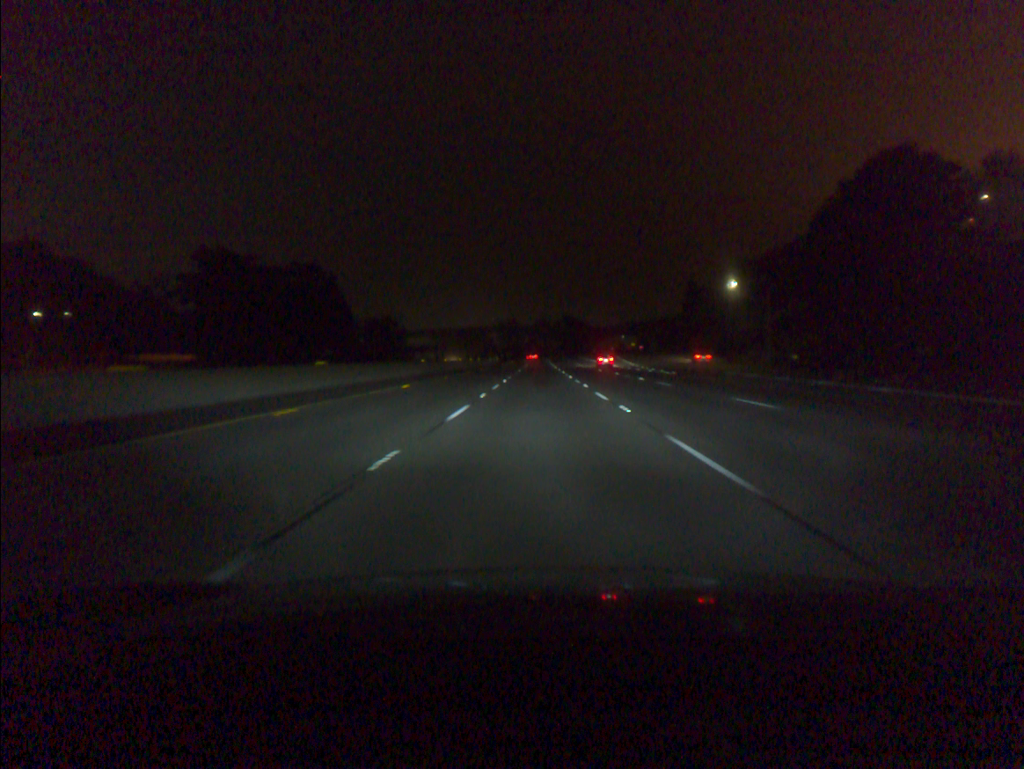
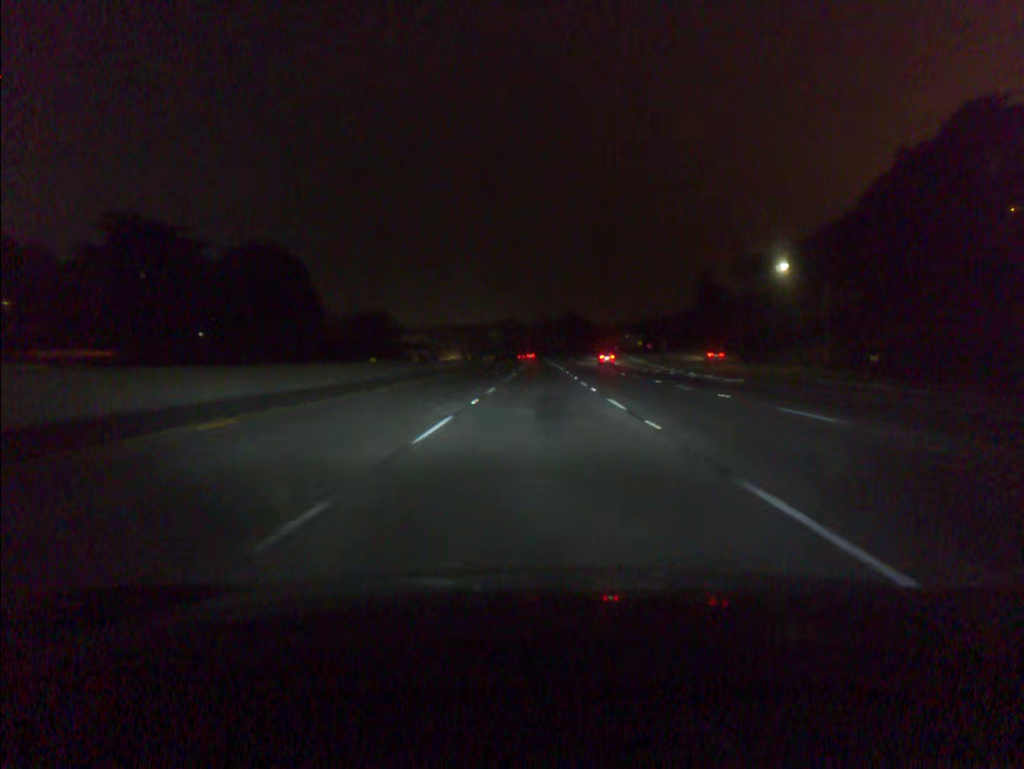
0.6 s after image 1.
(0.0, +18.7) m; 0°
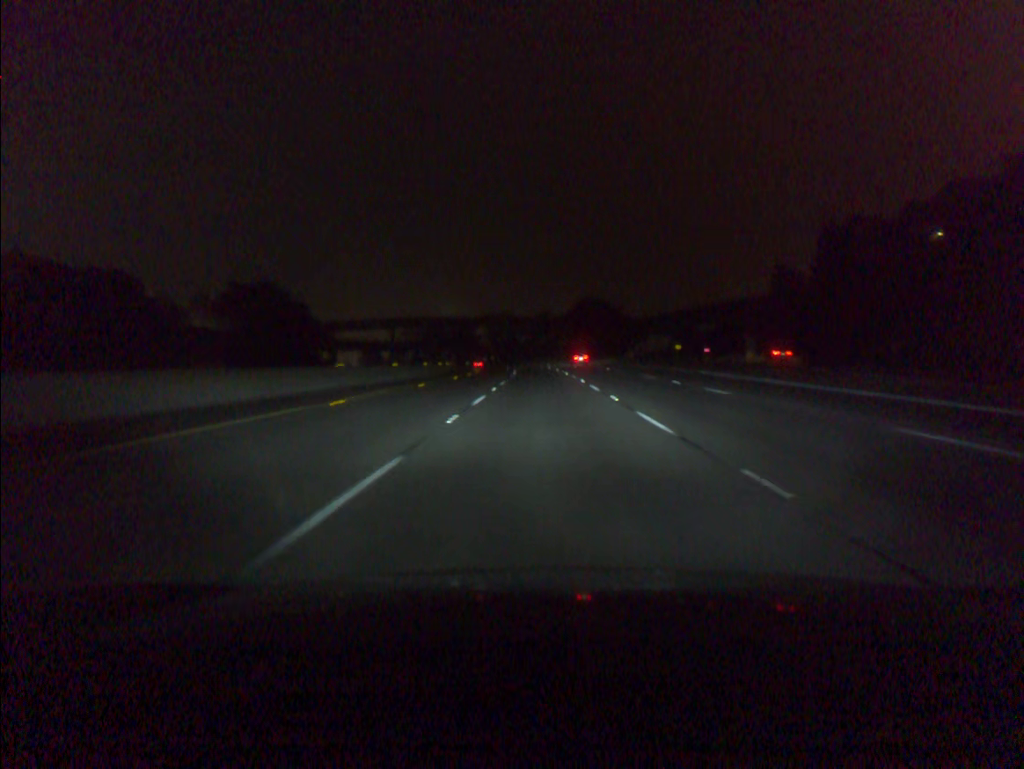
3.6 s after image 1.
(+0.1, +93.7) m; 0°
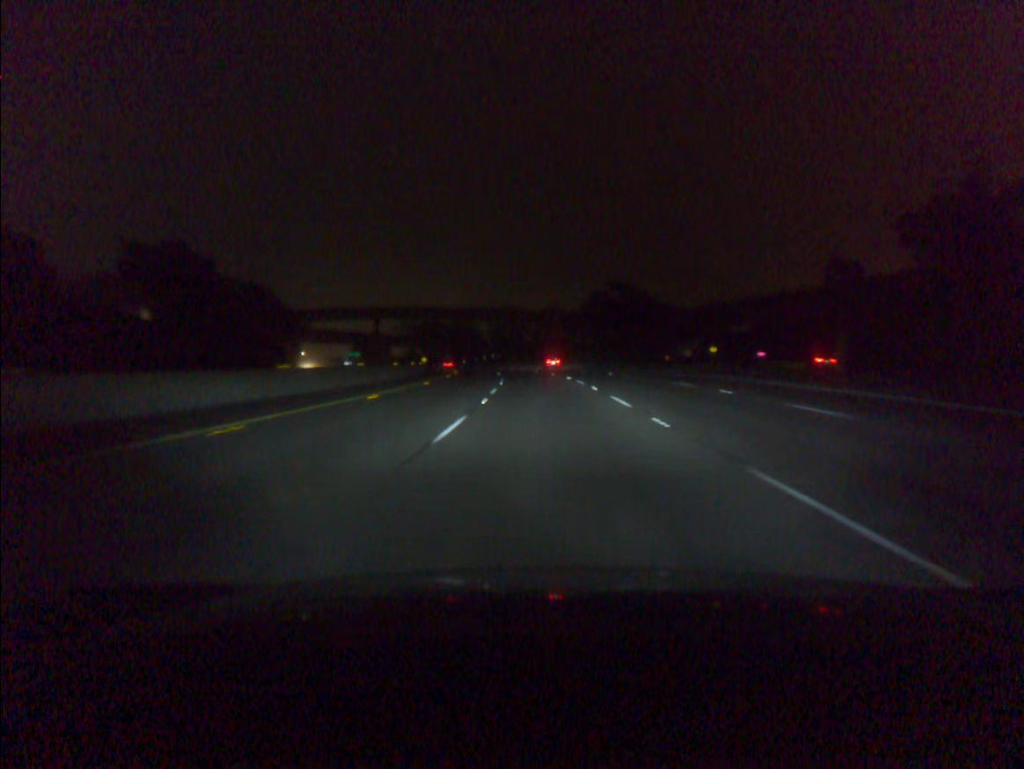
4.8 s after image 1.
(-0.1, +37.4) m; -1°
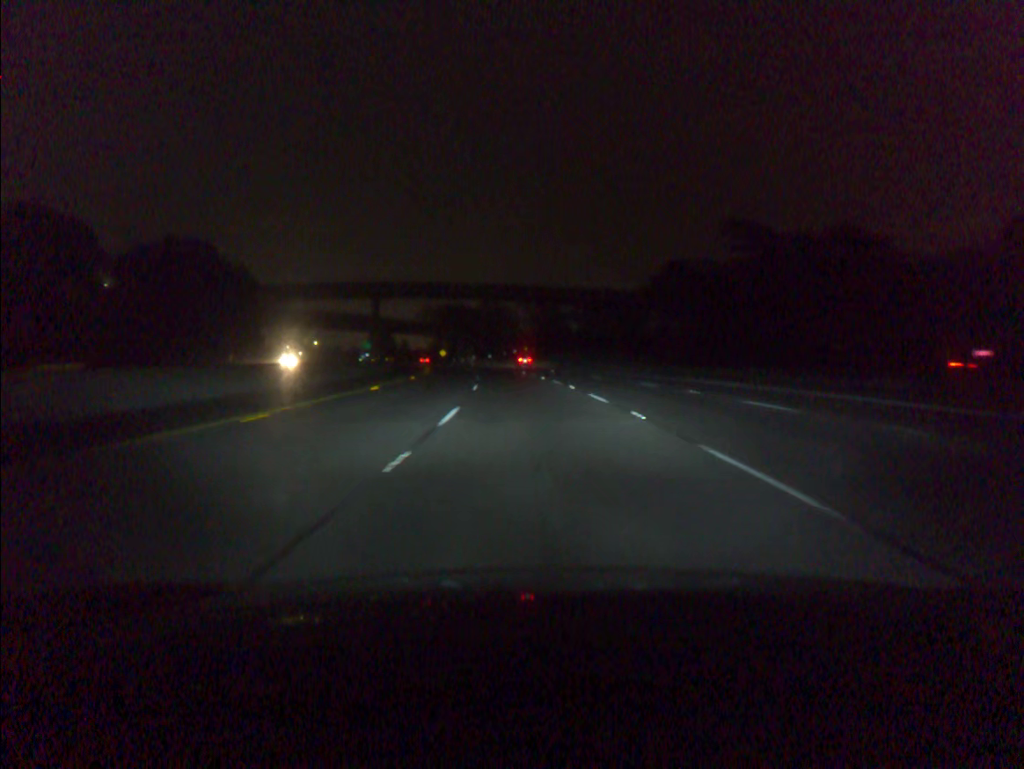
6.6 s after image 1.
(-1.1, +56.1) m; -3°
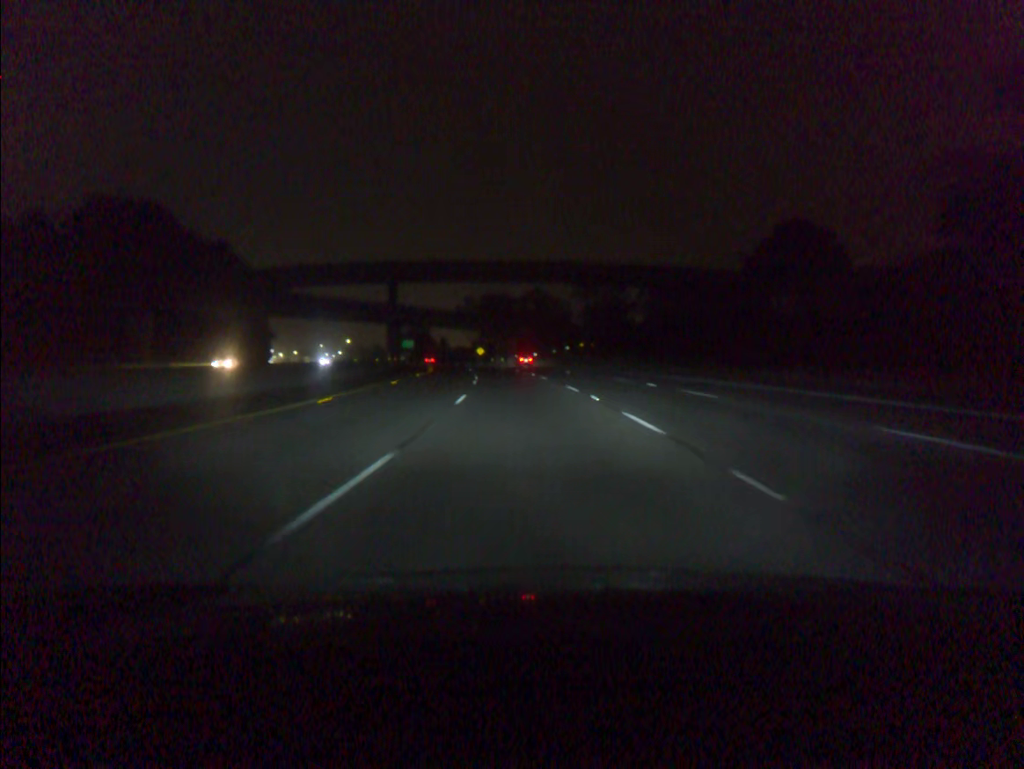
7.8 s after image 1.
(-1.2, +37.5) m; -4°
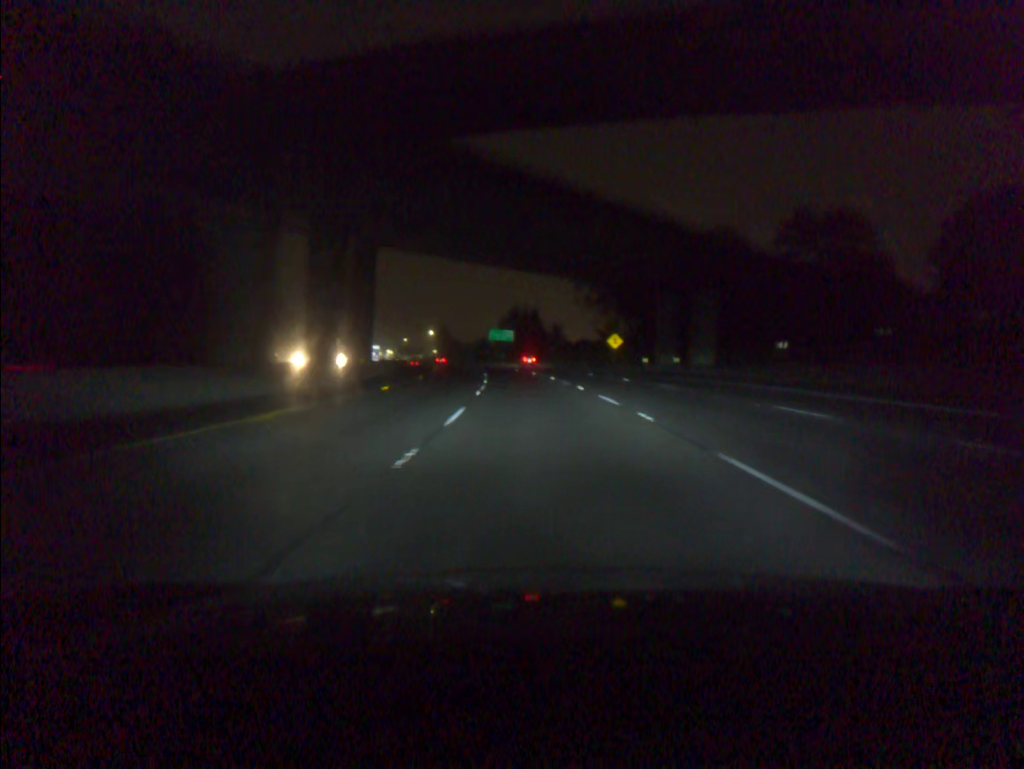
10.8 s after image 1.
(-7.8, +93.9) m; -9°
